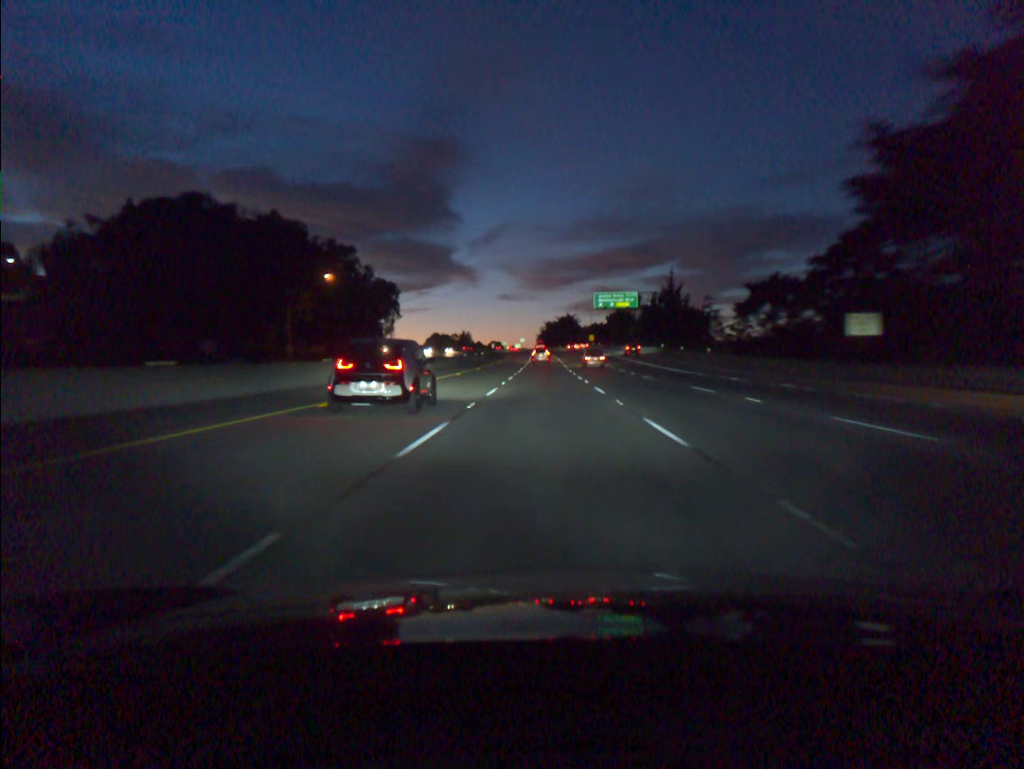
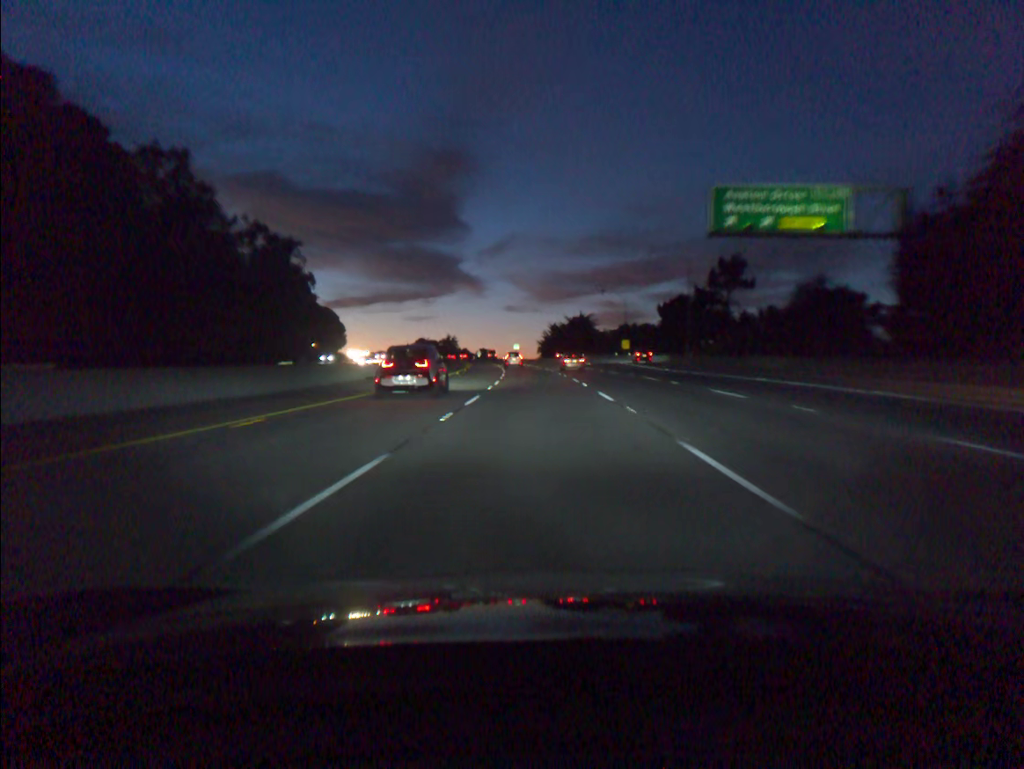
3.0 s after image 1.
(+0.3, +92.2) m; 0°
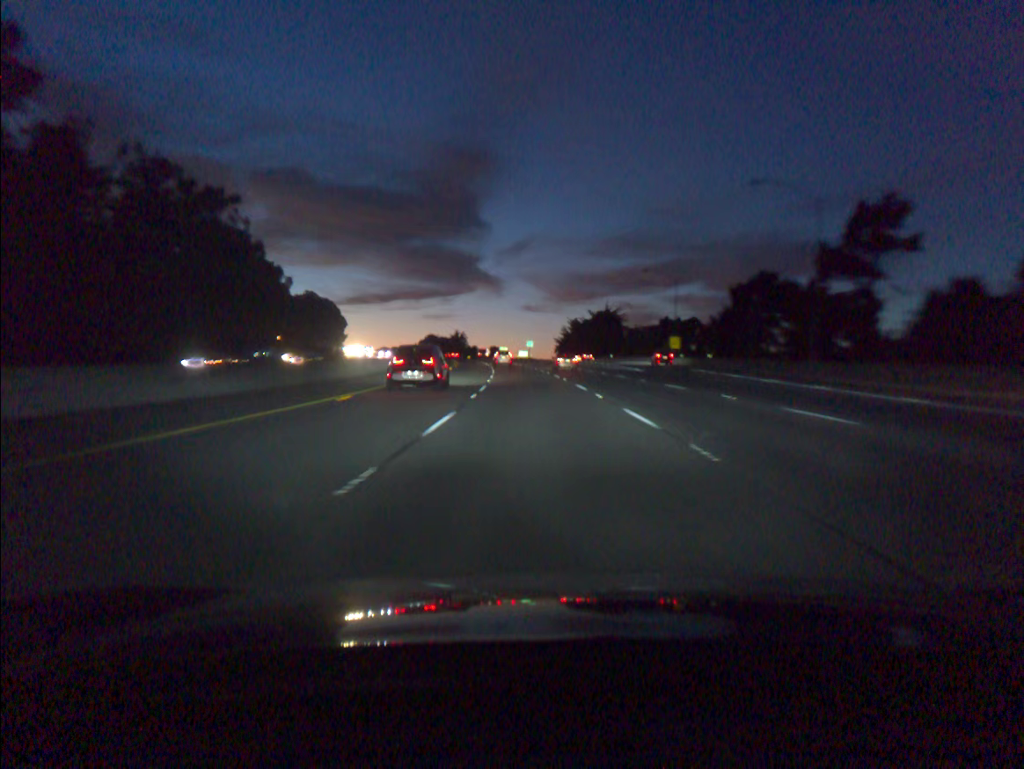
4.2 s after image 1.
(-0.4, +36.6) m; -1°
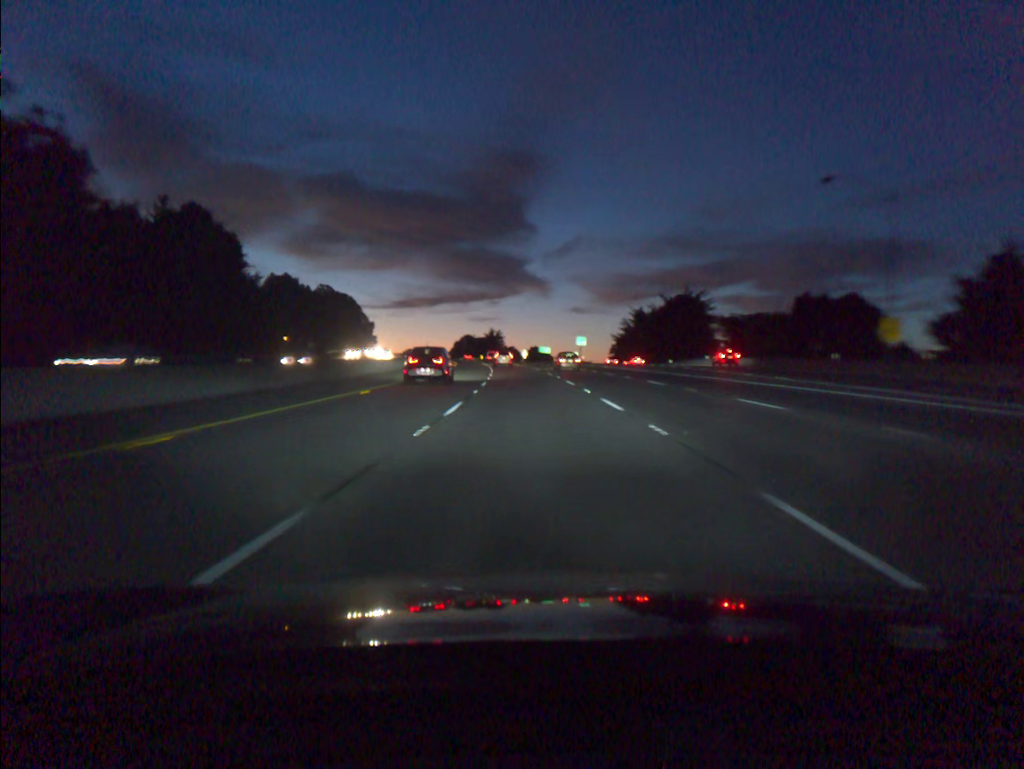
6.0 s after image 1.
(-1.4, +54.6) m; -3°
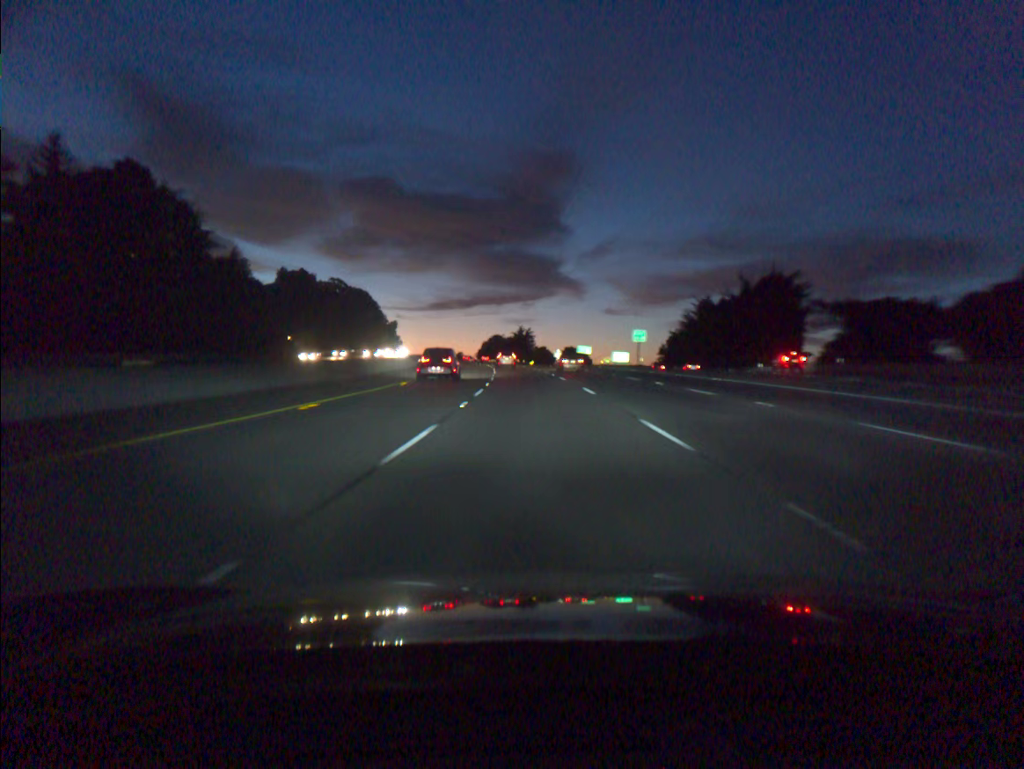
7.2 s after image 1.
(-0.8, +36.3) m; -2°
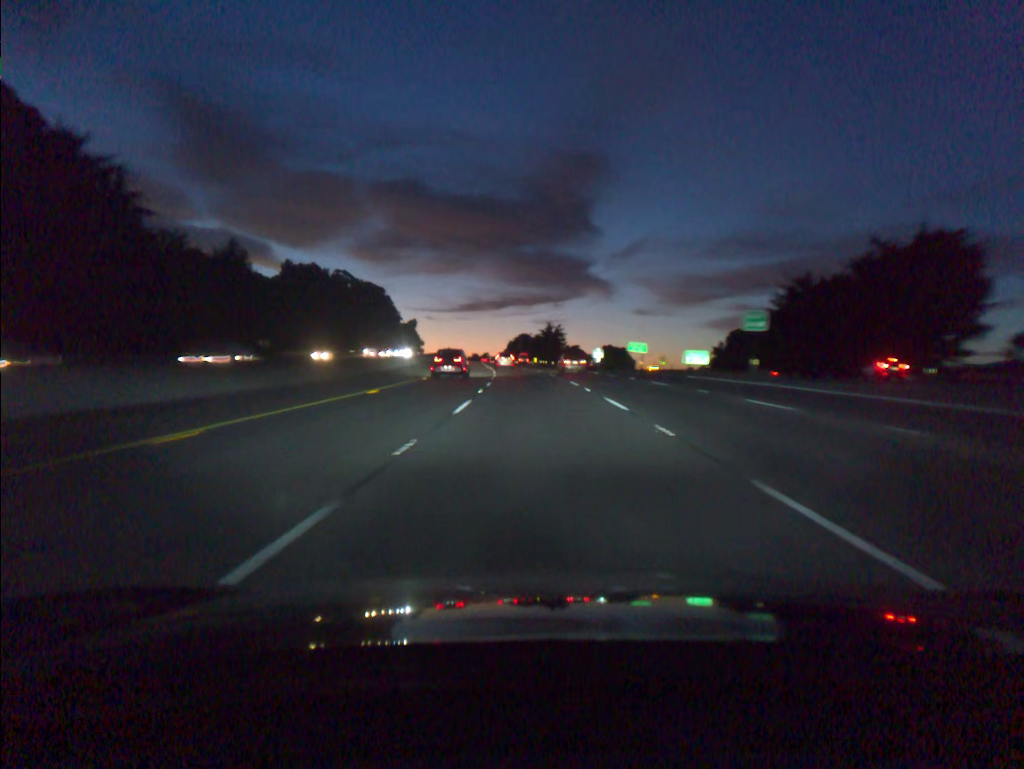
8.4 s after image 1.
(-0.7, +36.2) m; -2°
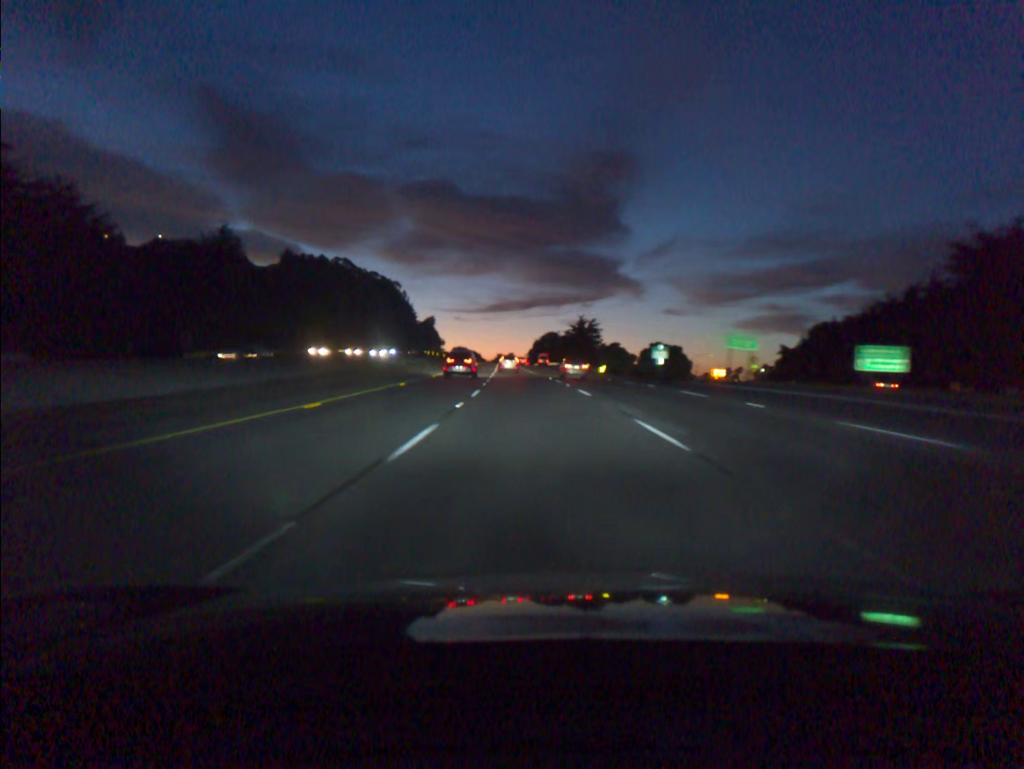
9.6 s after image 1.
(-0.6, +36.2) m; -2°
